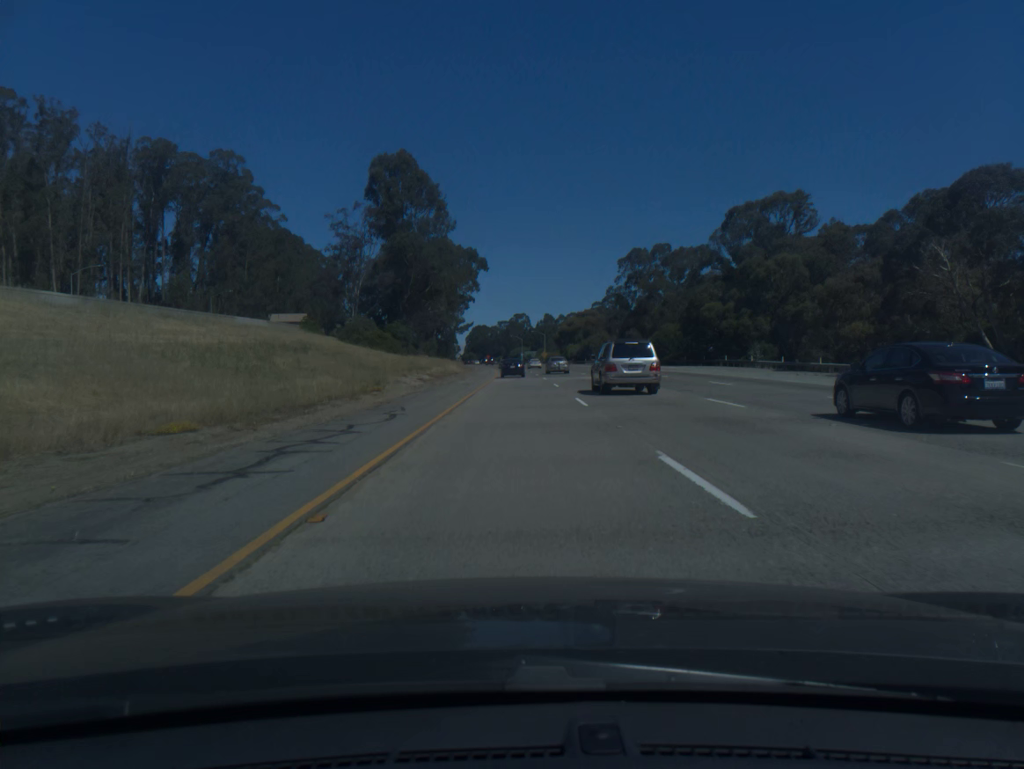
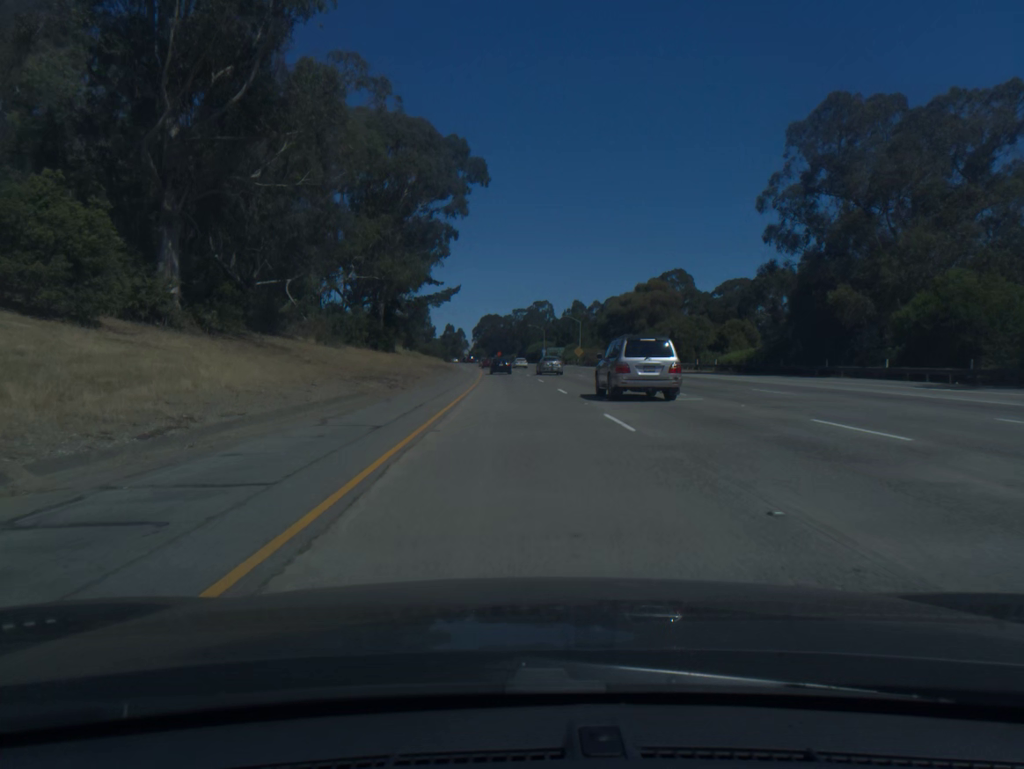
(-0.5, +80.9) m; -1°
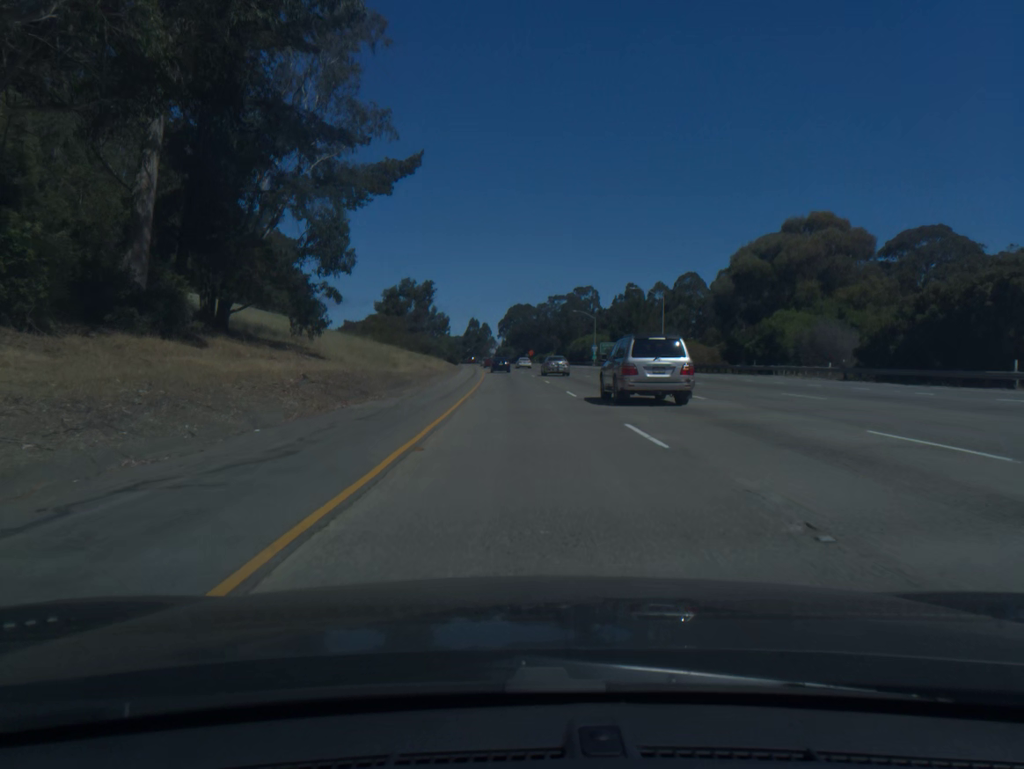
(-1.2, +60.7) m; -2°
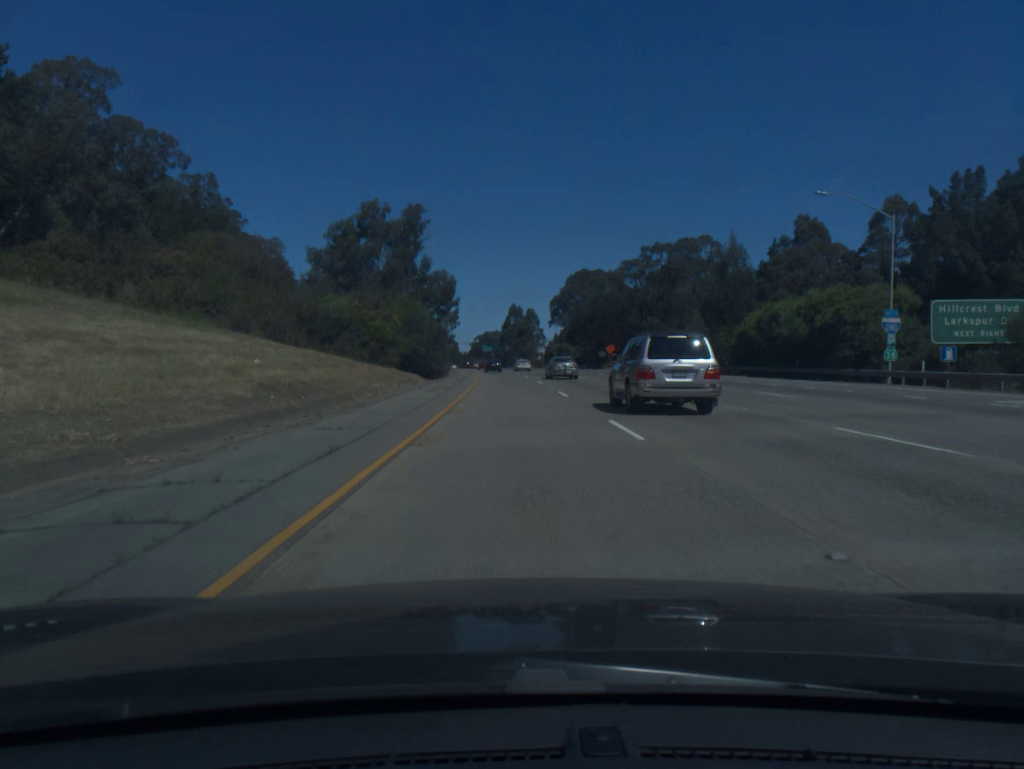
(-3.0, +100.9) m; -3°
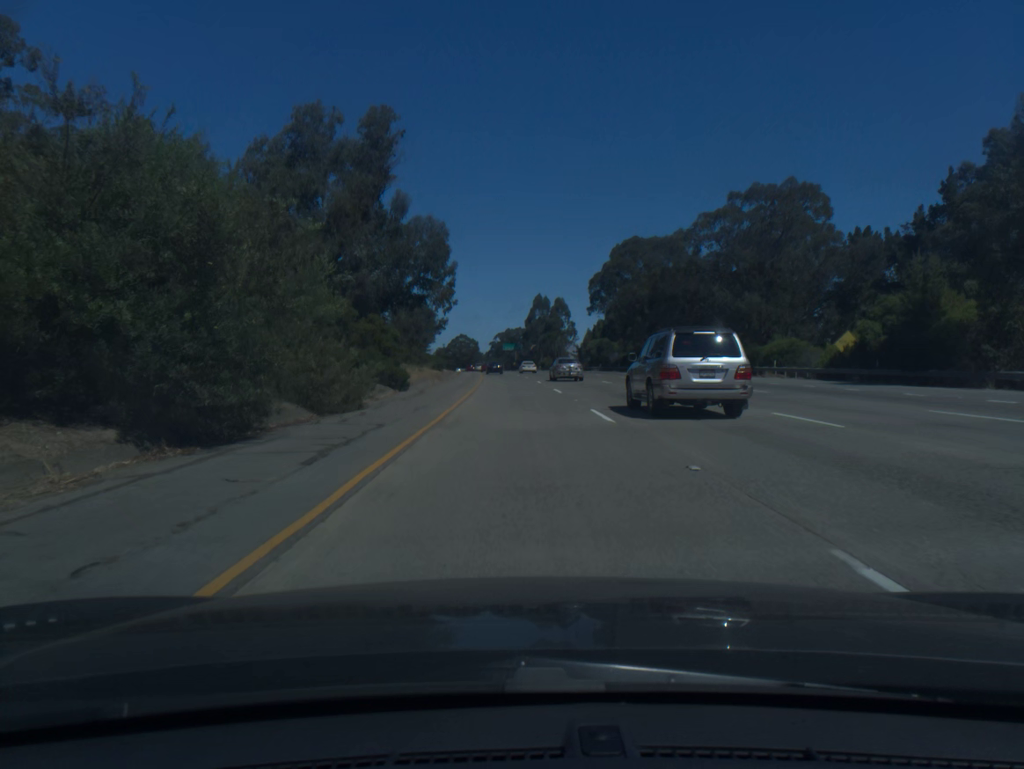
(-0.6, +40.3) m; -2°
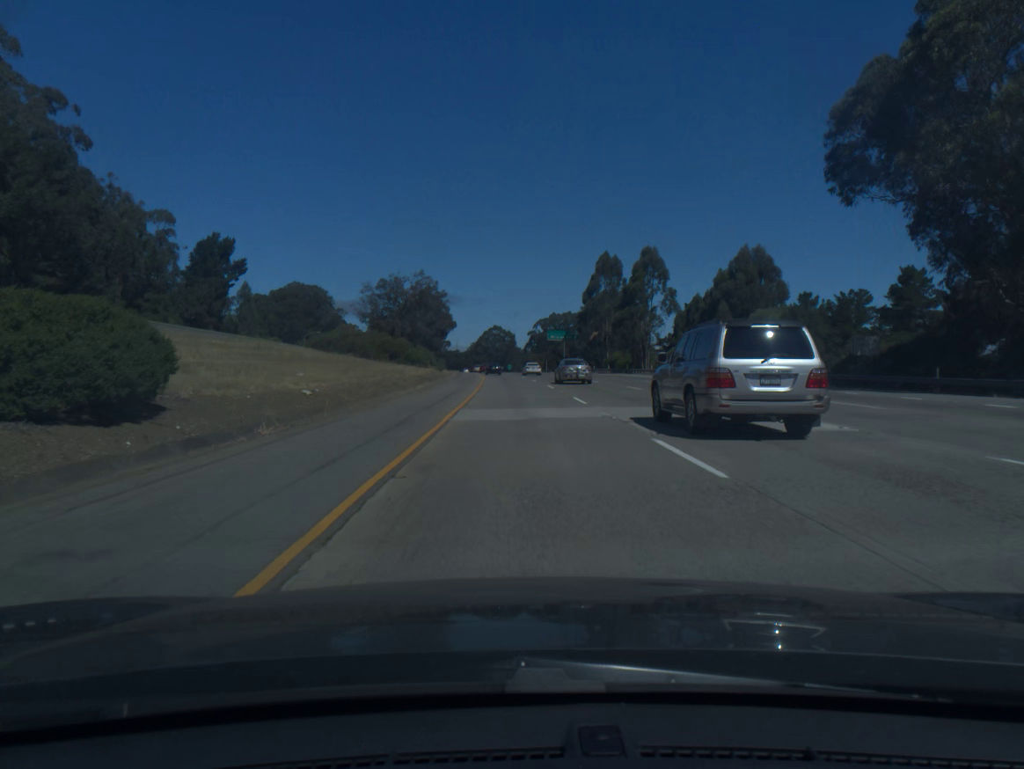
(-2.3, +80.5) m; -3°
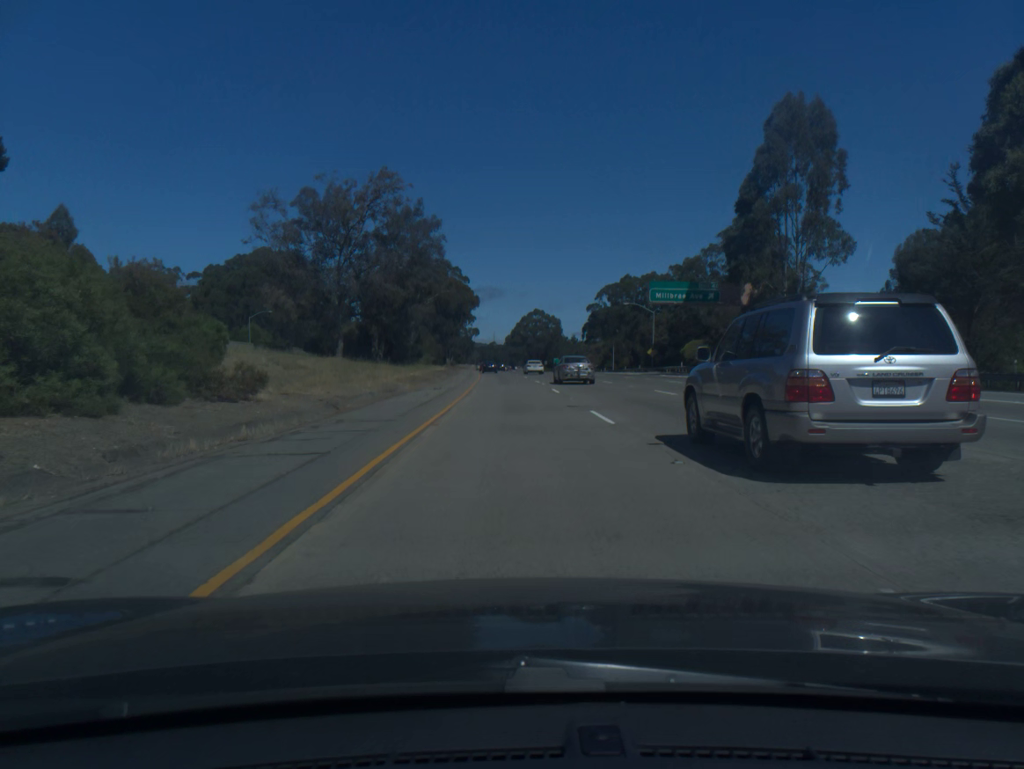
(-1.9, +80.8) m; -3°
